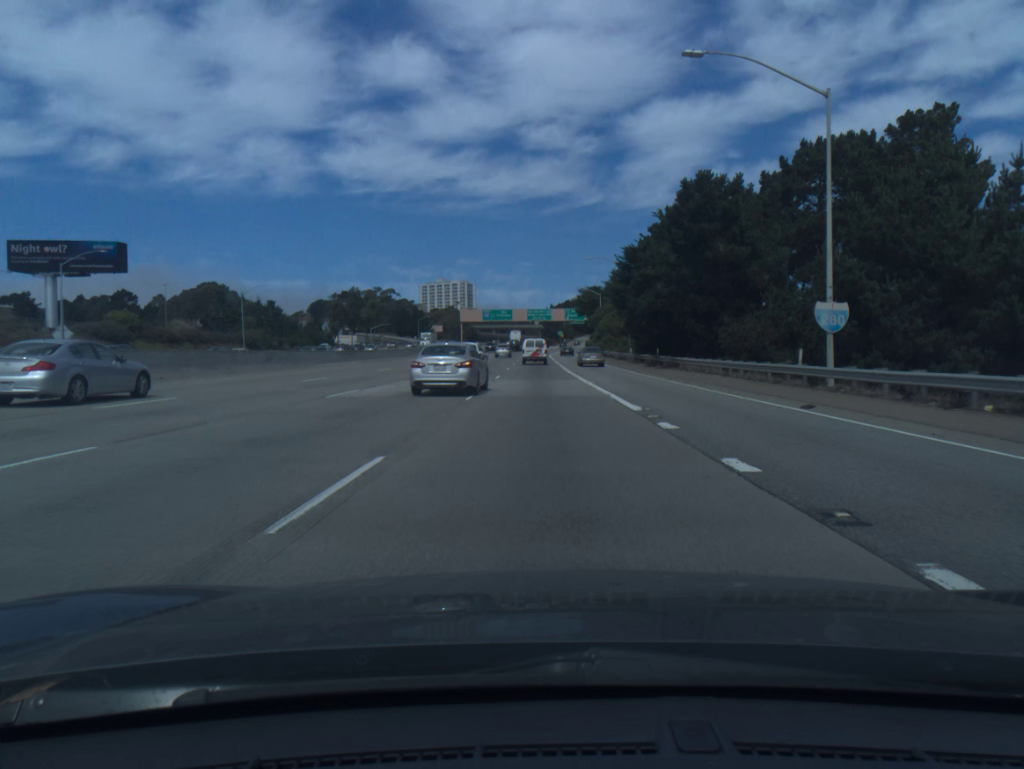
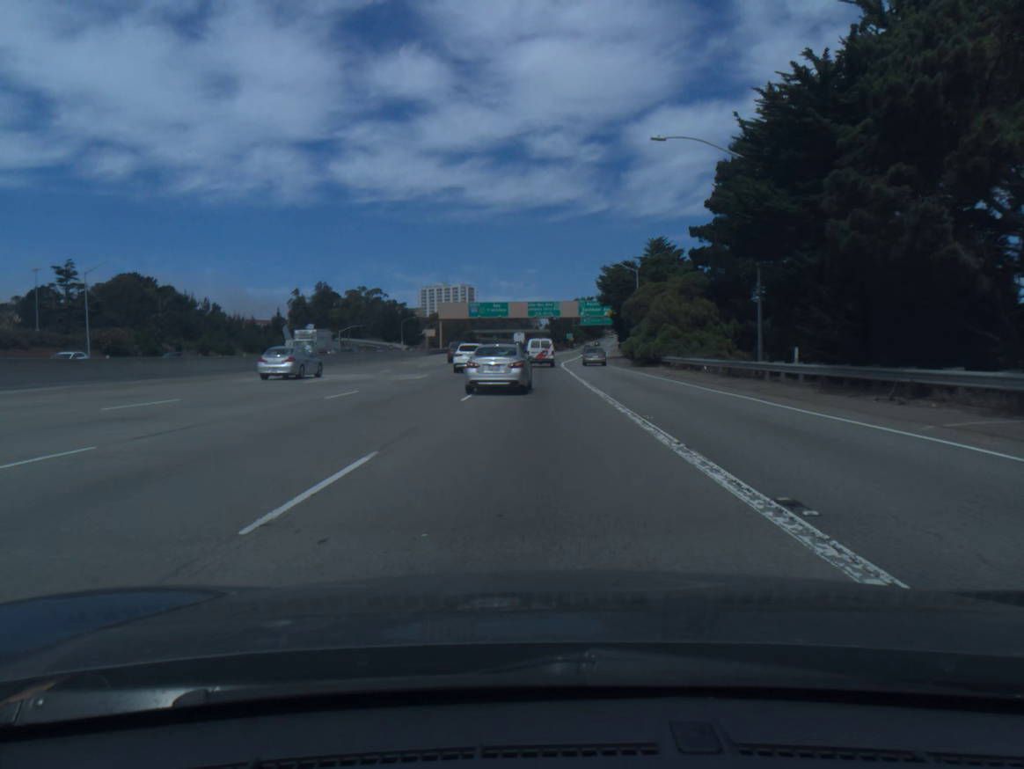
(-0.1, +43.7) m; 0°
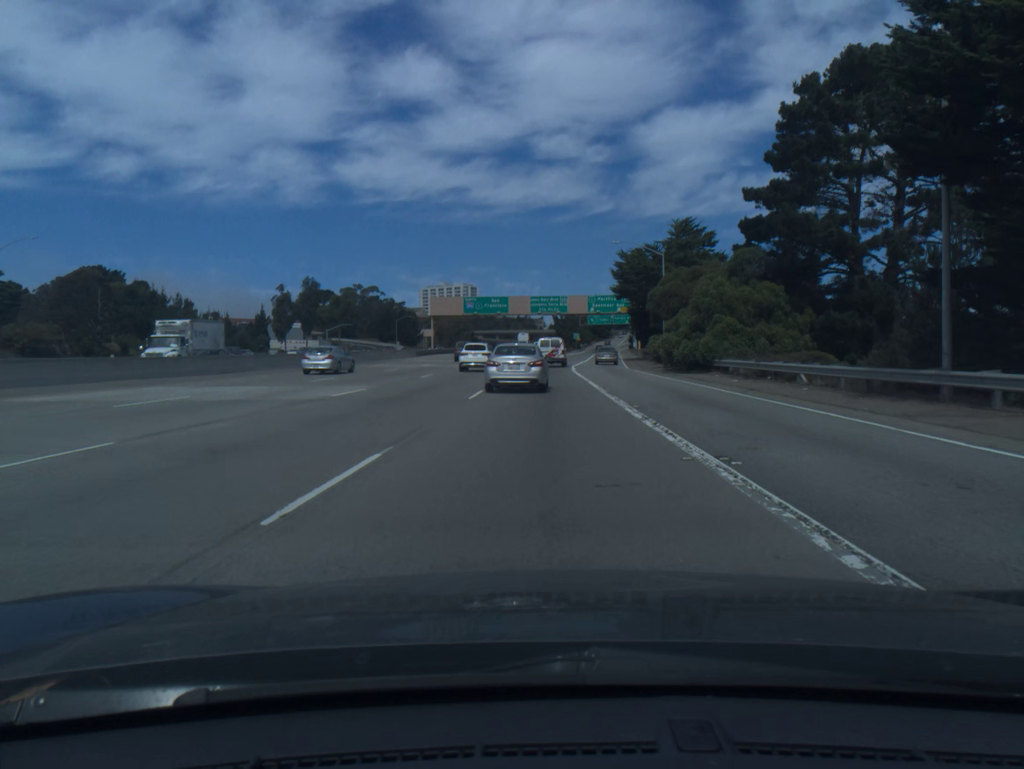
(0.0, +14.3) m; 0°
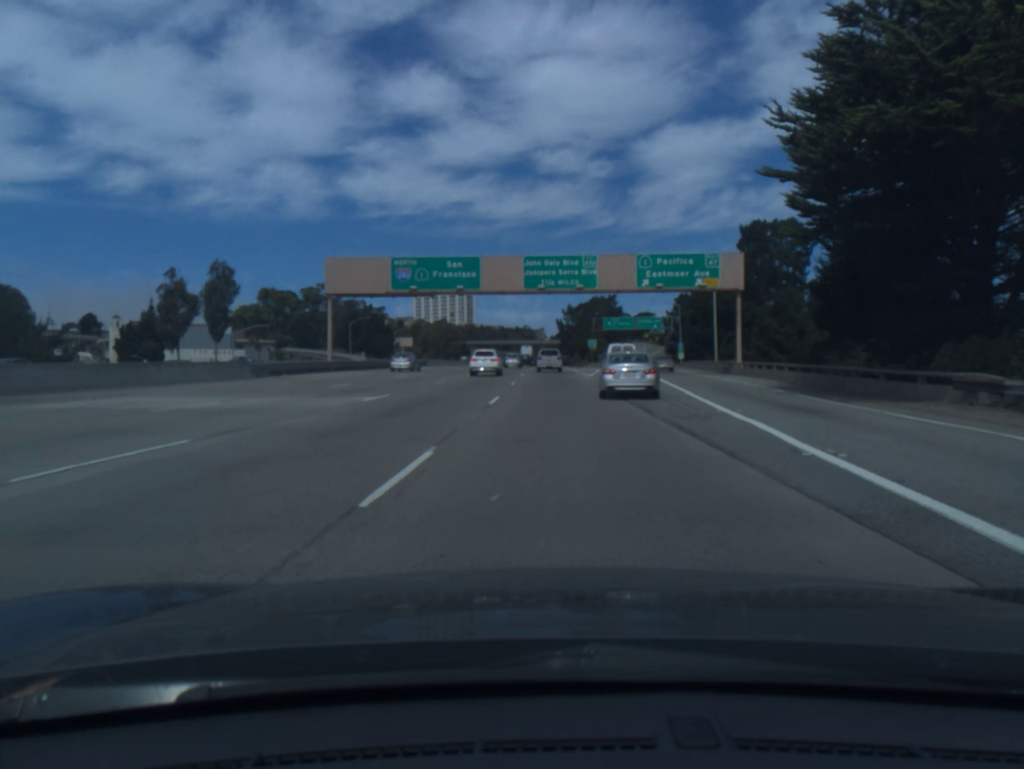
(0.0, +57.5) m; 0°
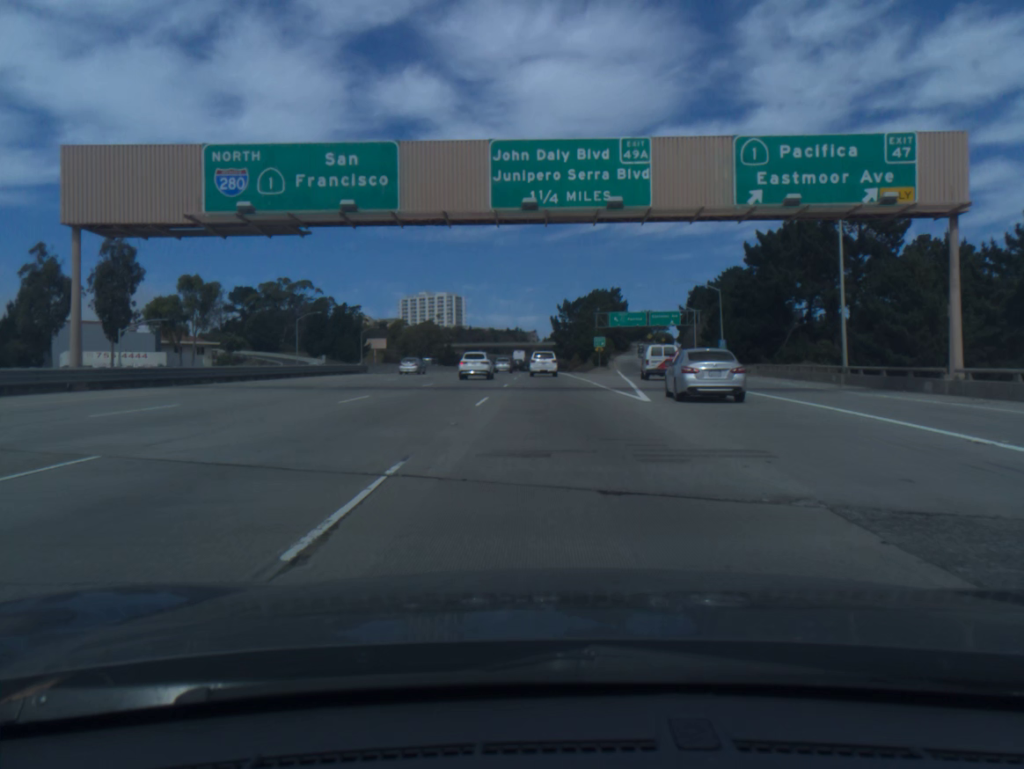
(+0.2, +30.9) m; +1°
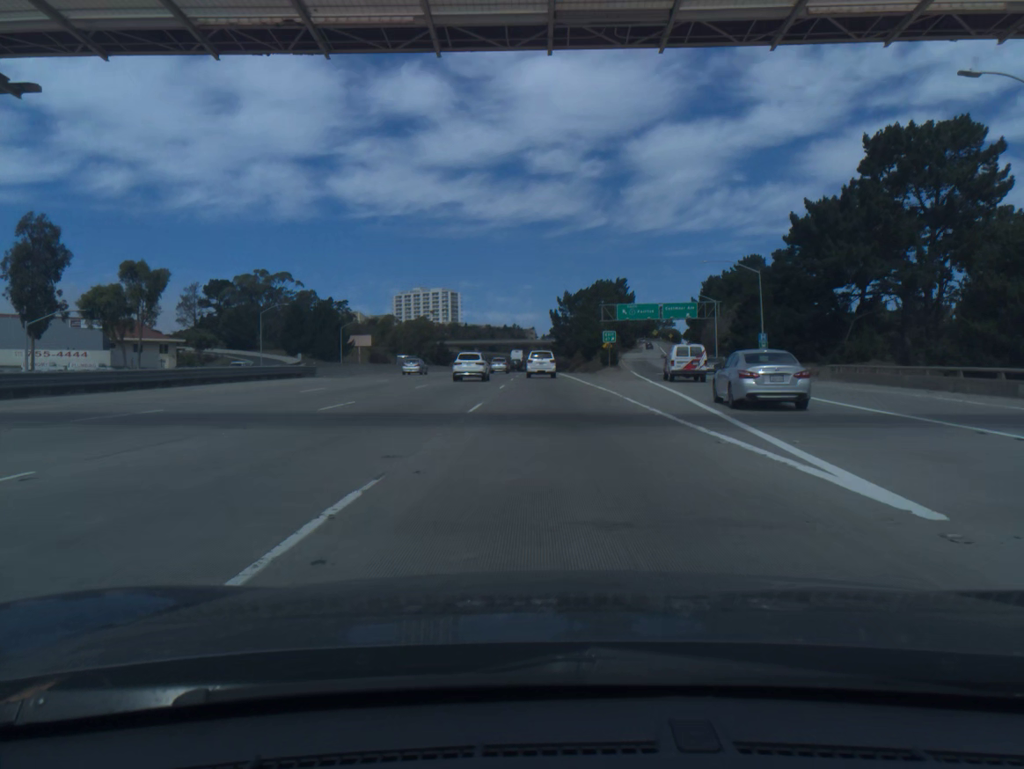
(0.0, +15.8) m; 0°
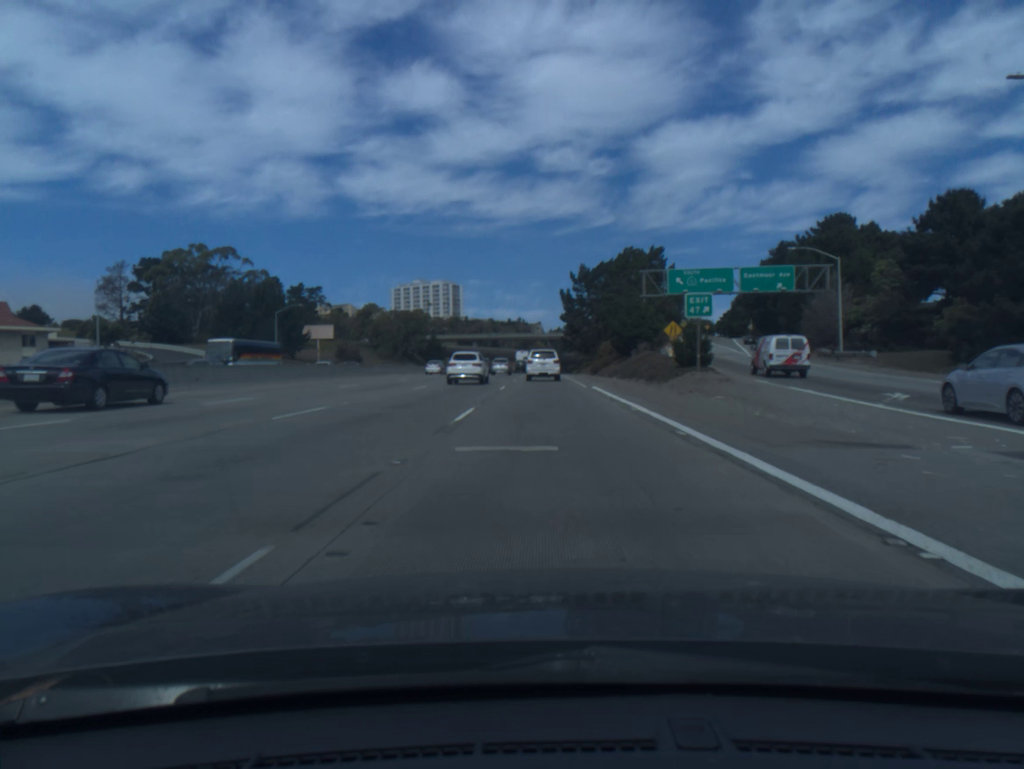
(-0.1, +47.0) m; -1°
